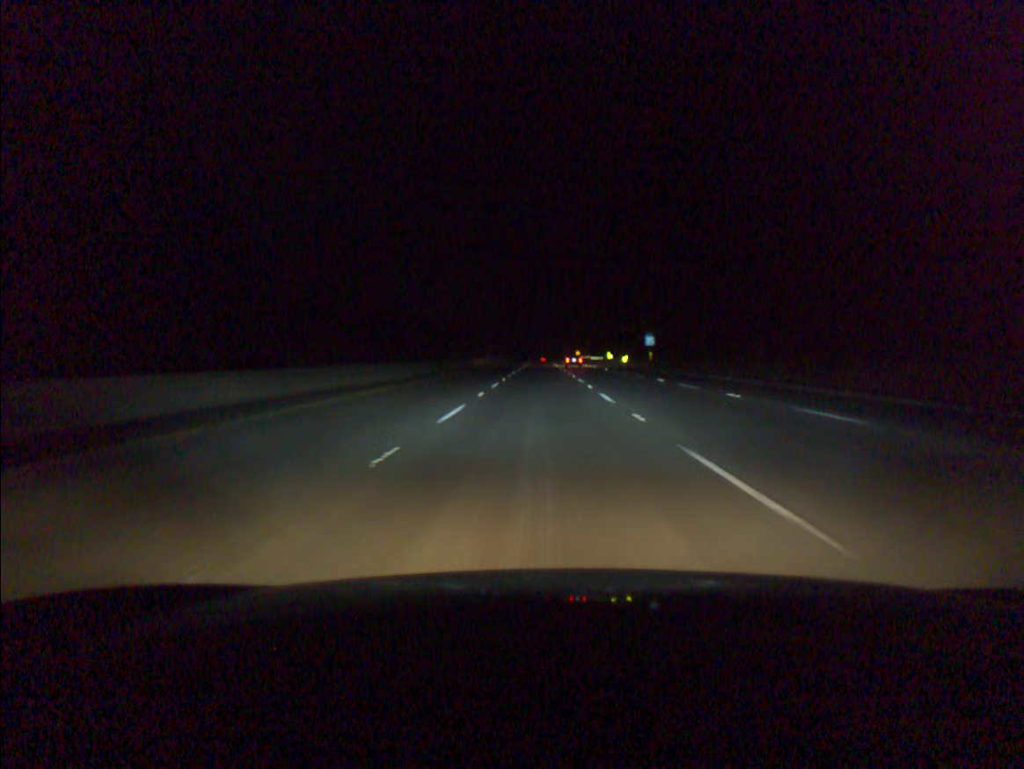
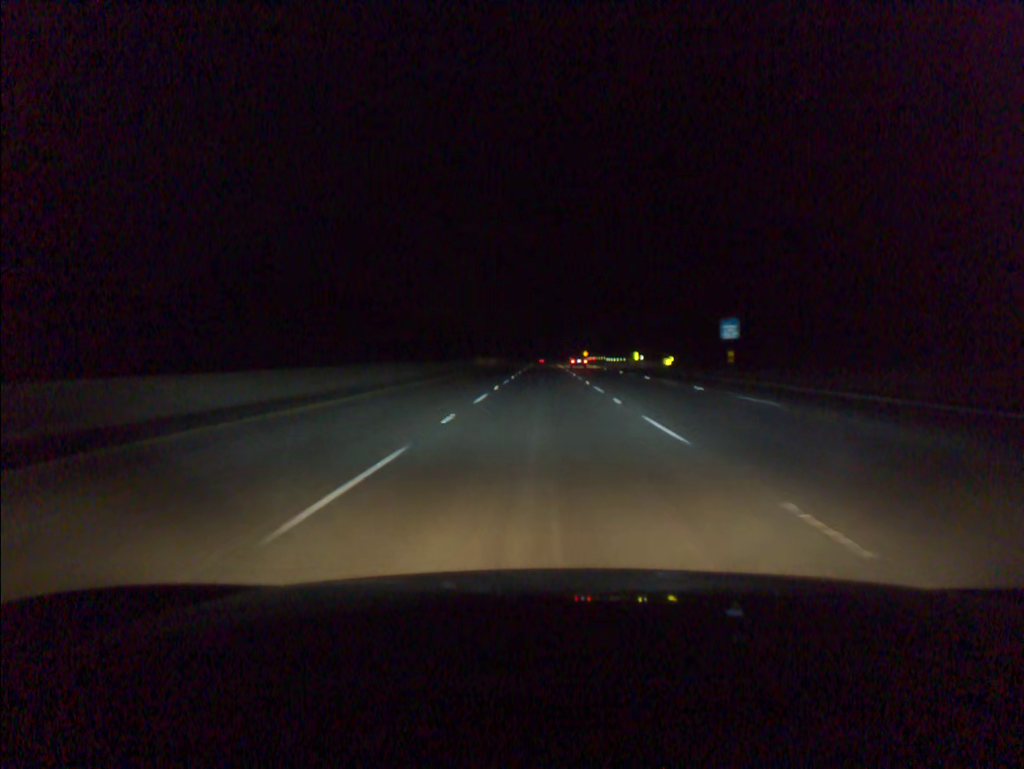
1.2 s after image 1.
(-0.1, +38.2) m; 0°
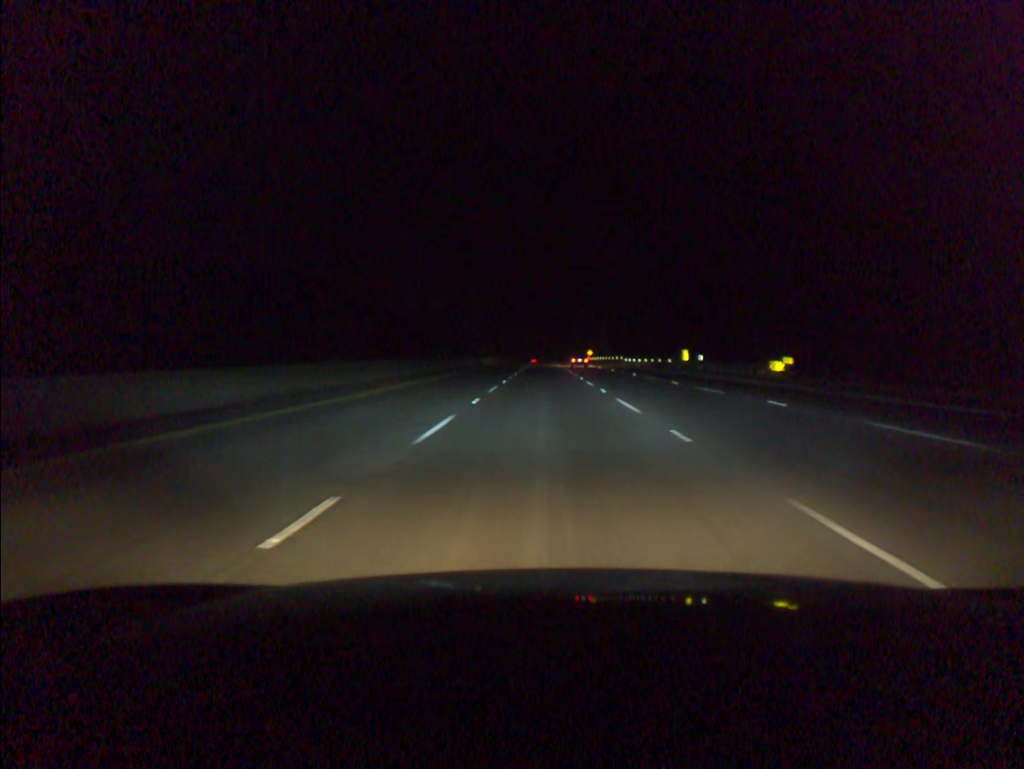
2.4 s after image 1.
(0.0, +38.2) m; 0°
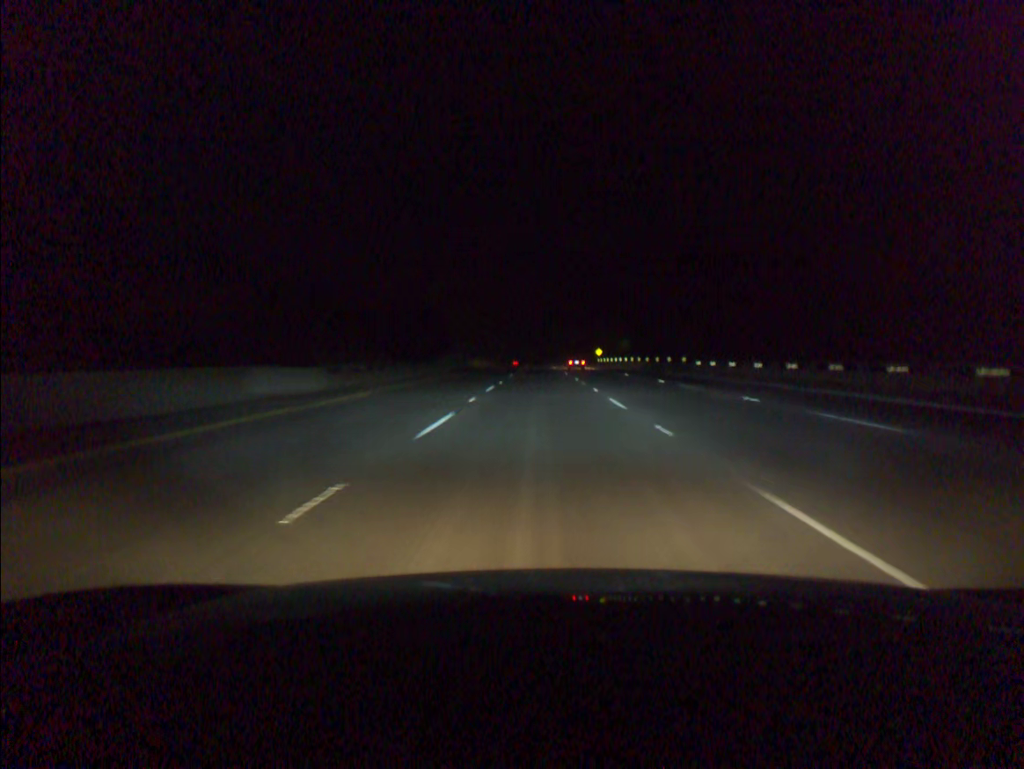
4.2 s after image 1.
(+0.2, +57.3) m; 0°
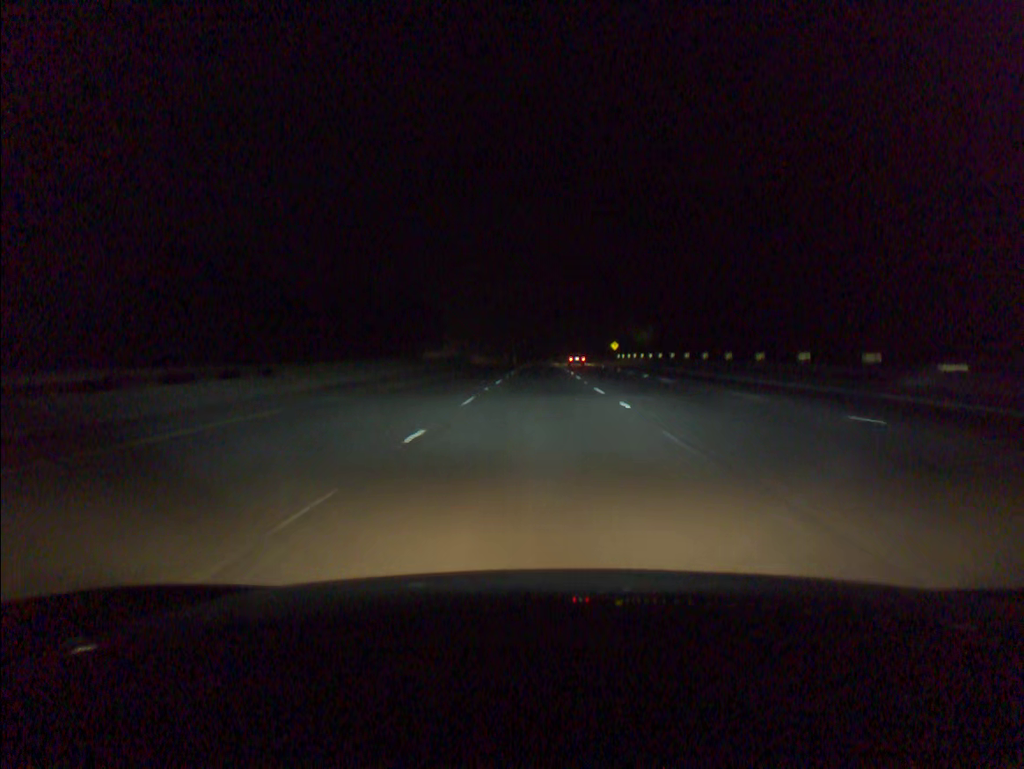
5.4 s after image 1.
(0.0, +38.2) m; 0°
